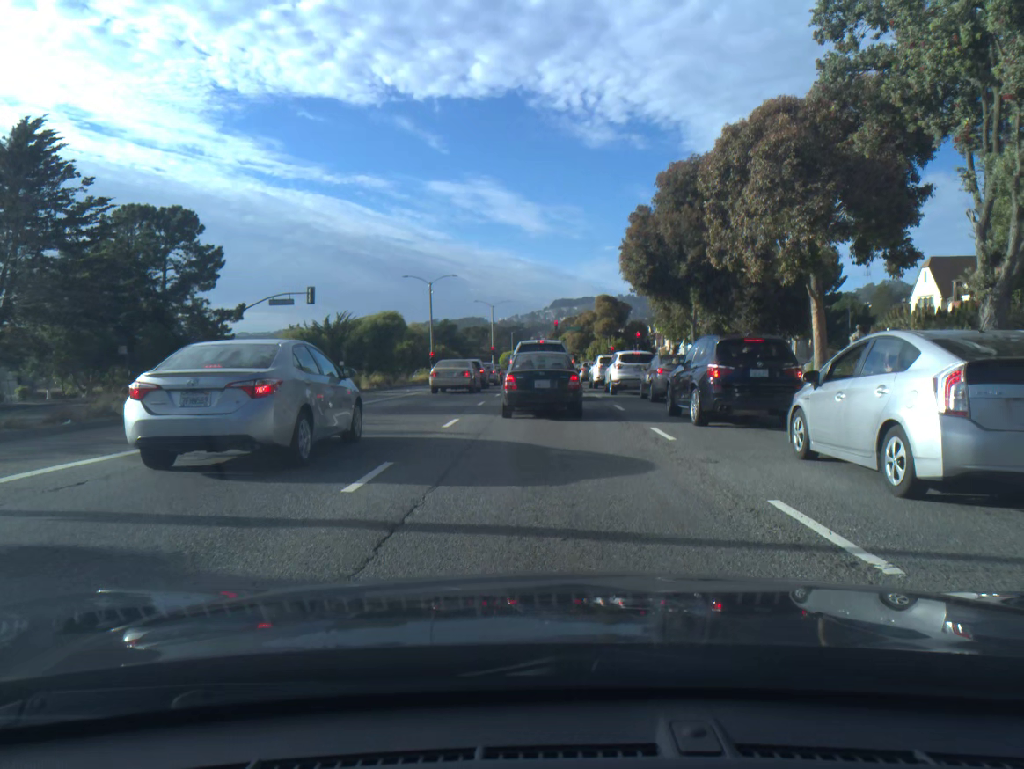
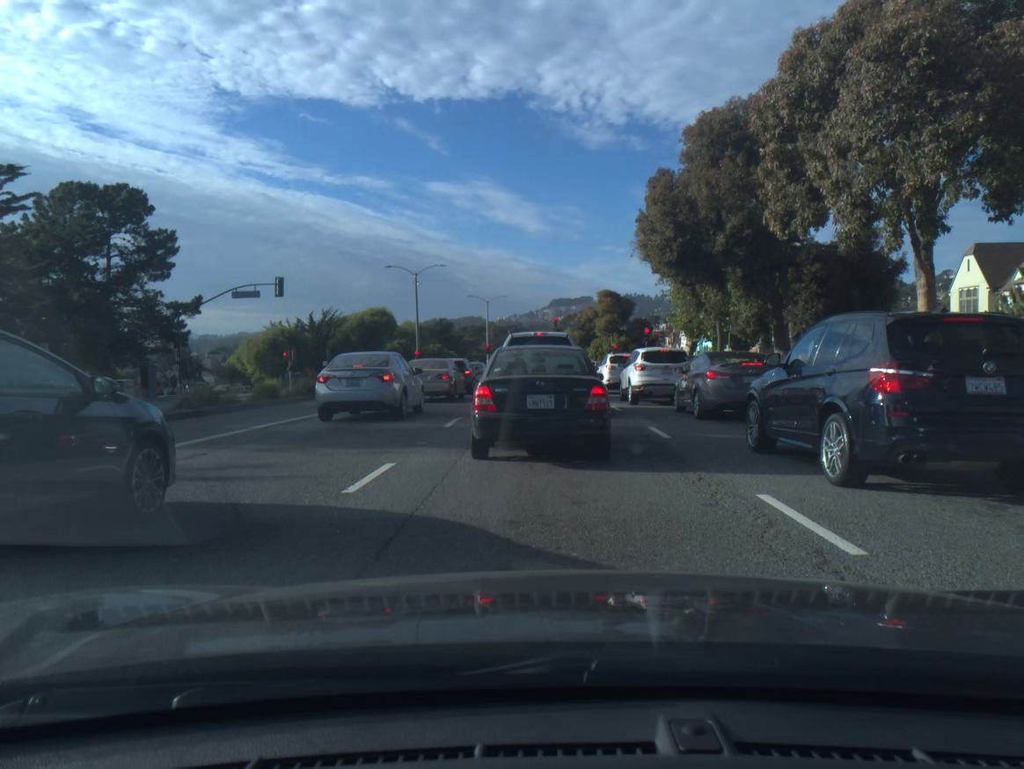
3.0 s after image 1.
(0.0, +7.1) m; 0°
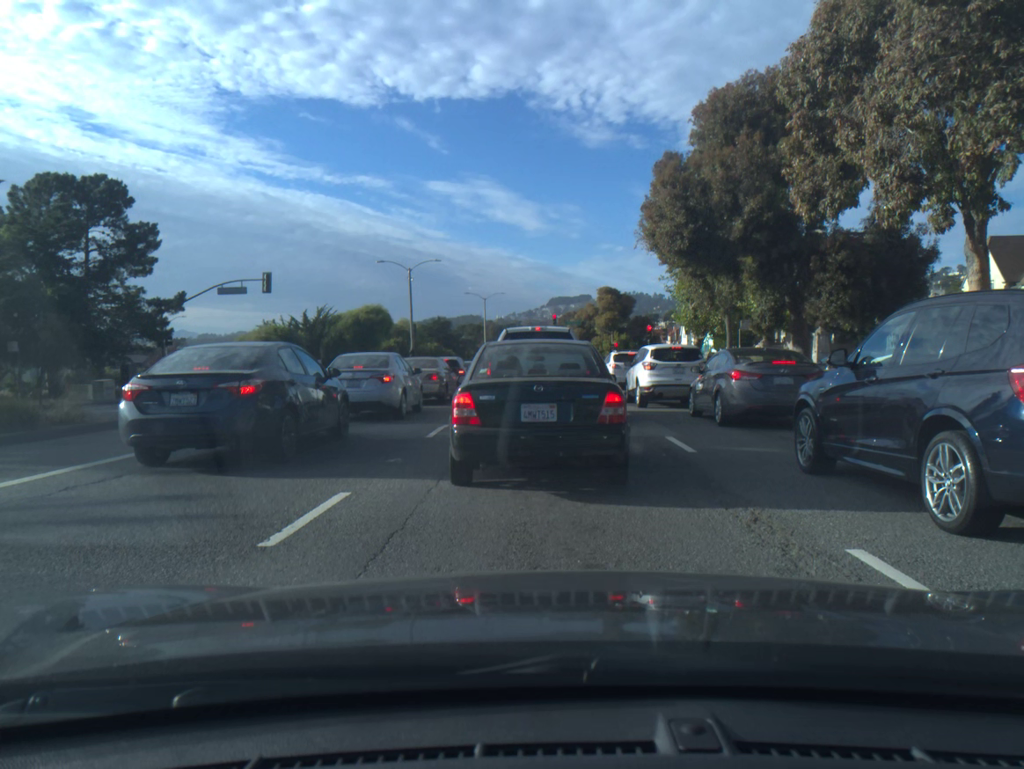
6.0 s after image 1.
(0.0, +2.1) m; 0°
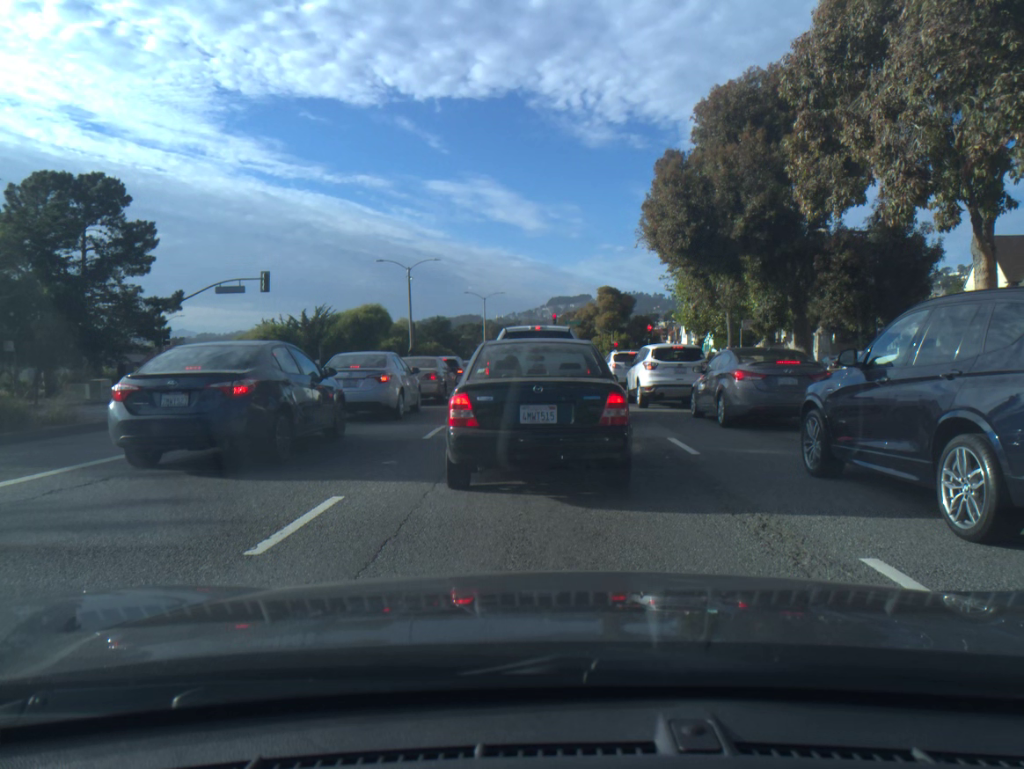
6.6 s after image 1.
(0.0, +0.2) m; 0°
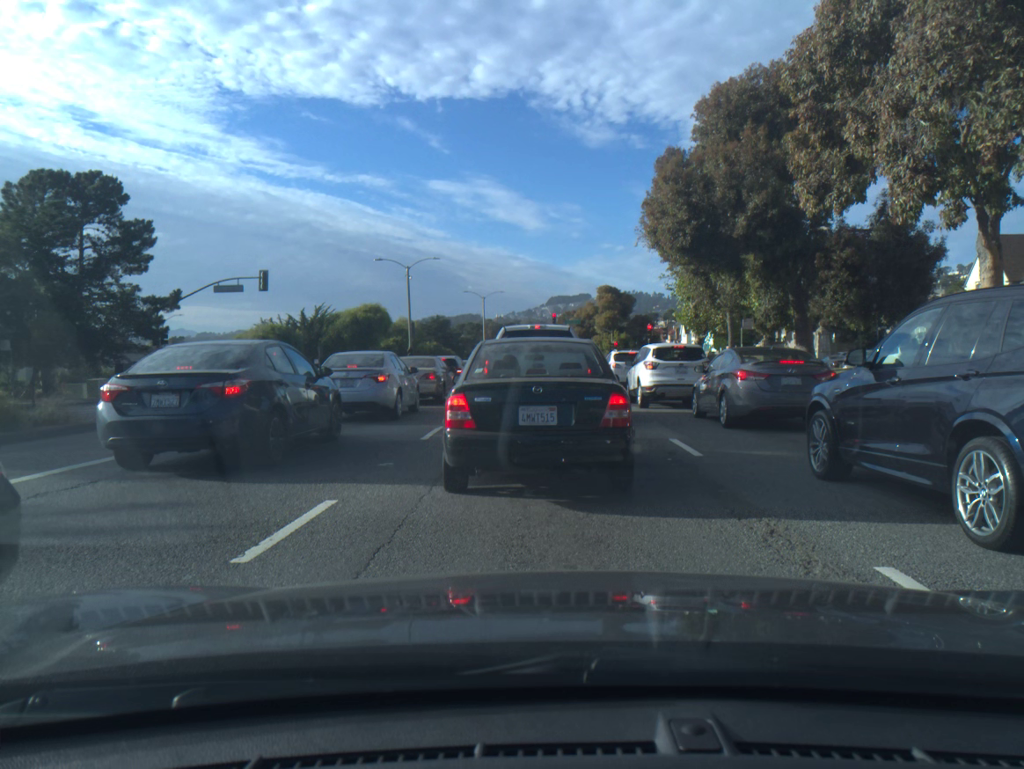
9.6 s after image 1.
(0.0, +0.1) m; 0°
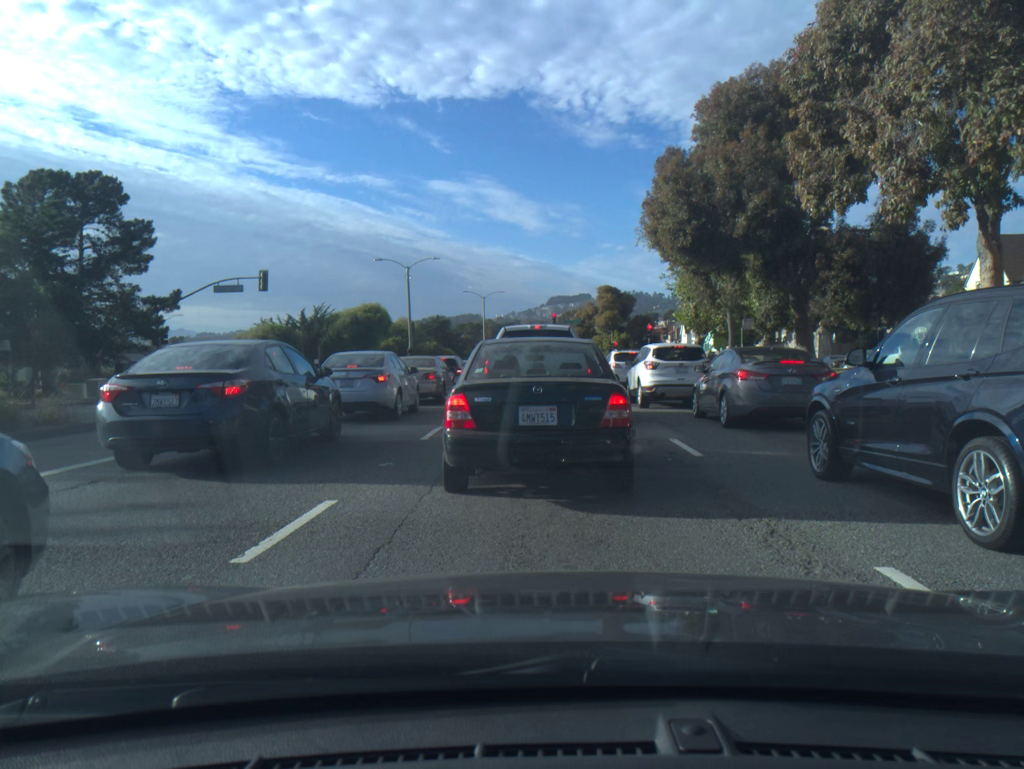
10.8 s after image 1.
(0.0, 0.0) m; 0°
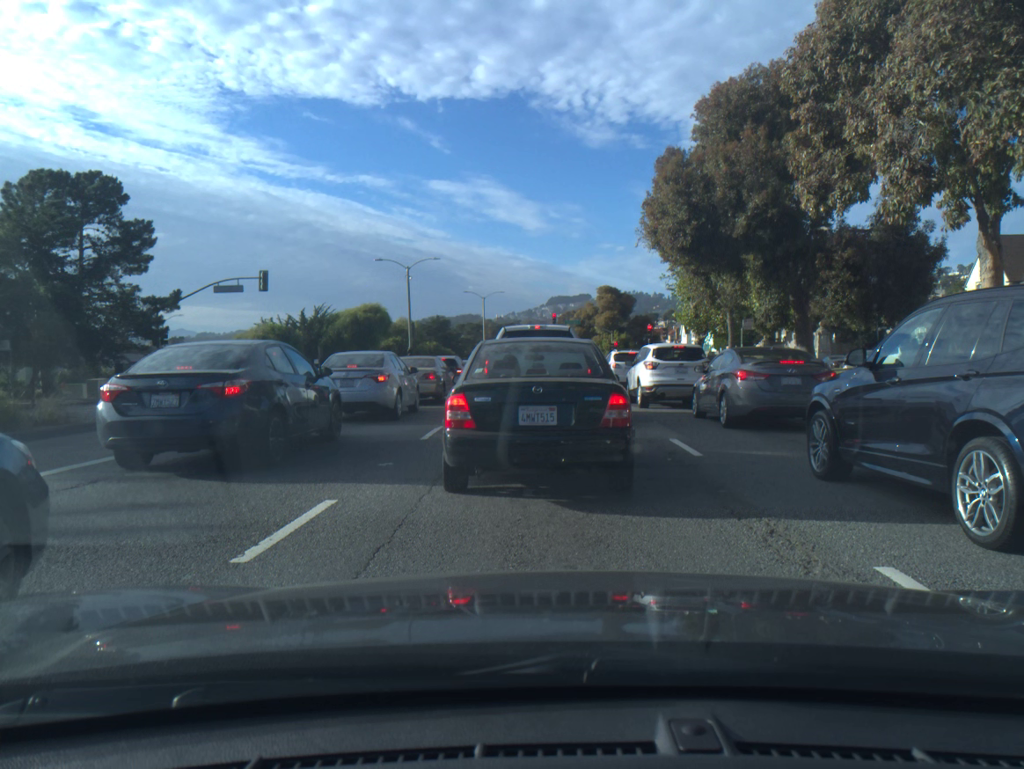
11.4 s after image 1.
(0.0, 0.0) m; 0°
